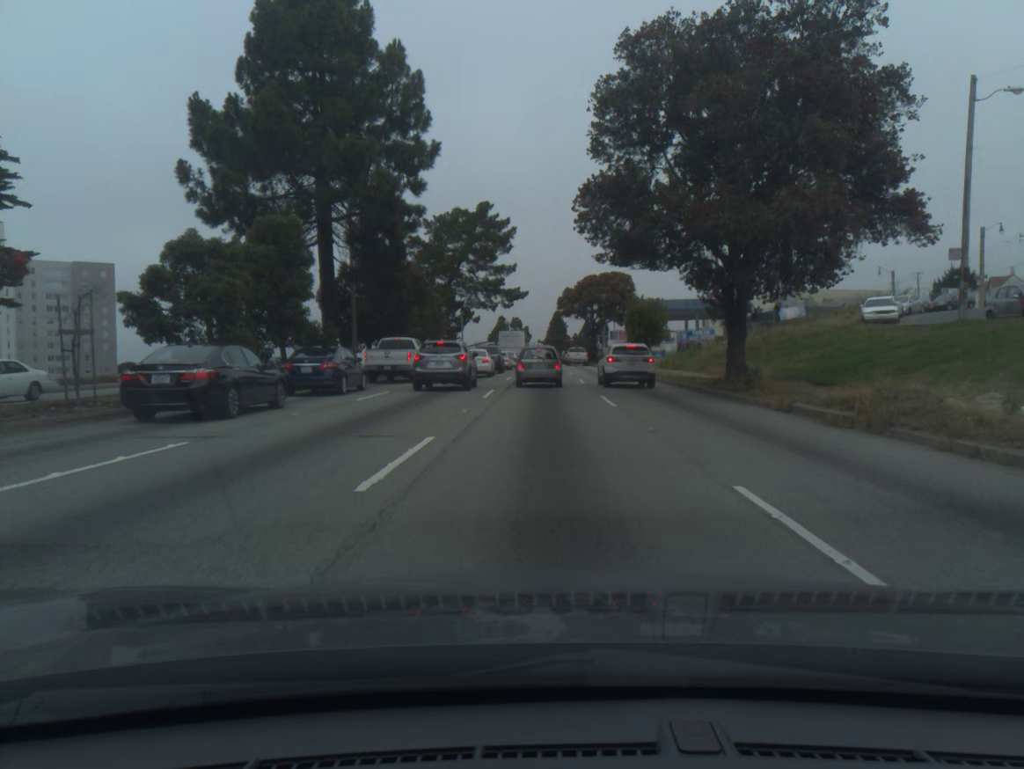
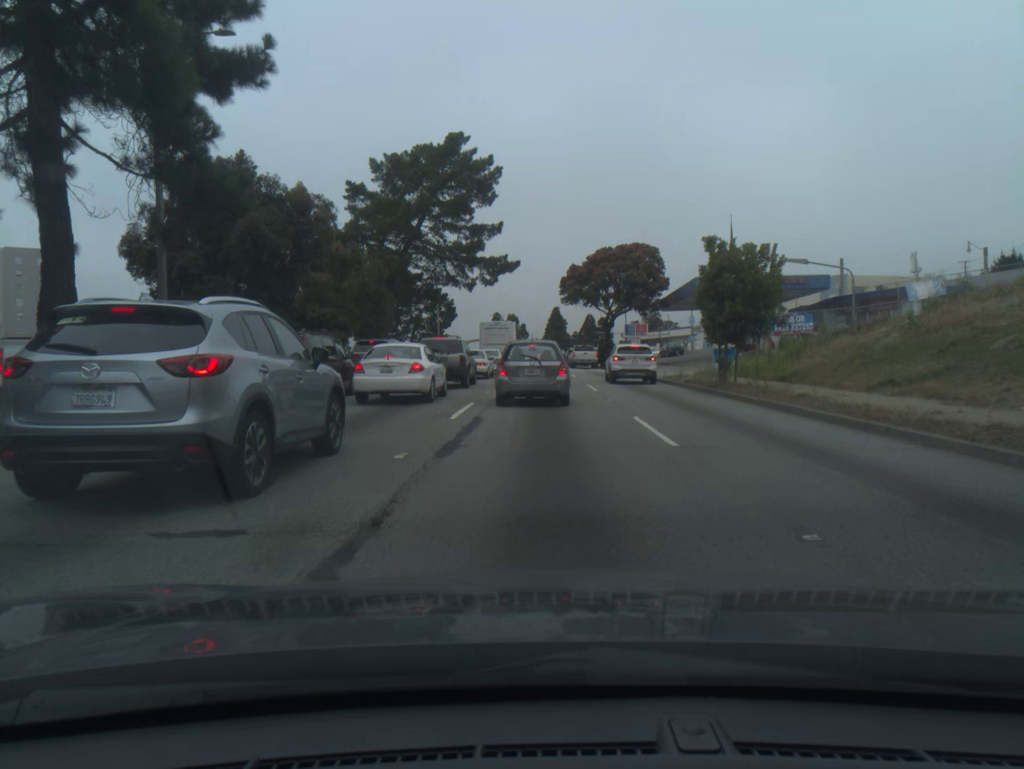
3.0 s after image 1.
(0.0, +21.9) m; 0°
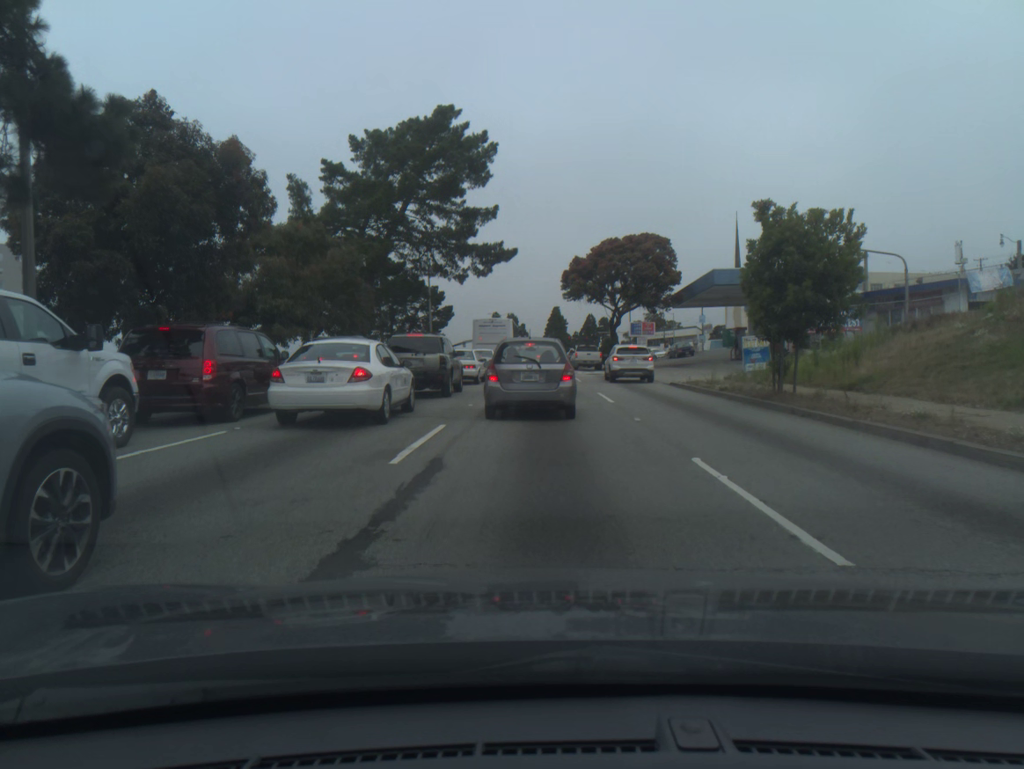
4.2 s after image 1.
(0.0, +5.5) m; 0°
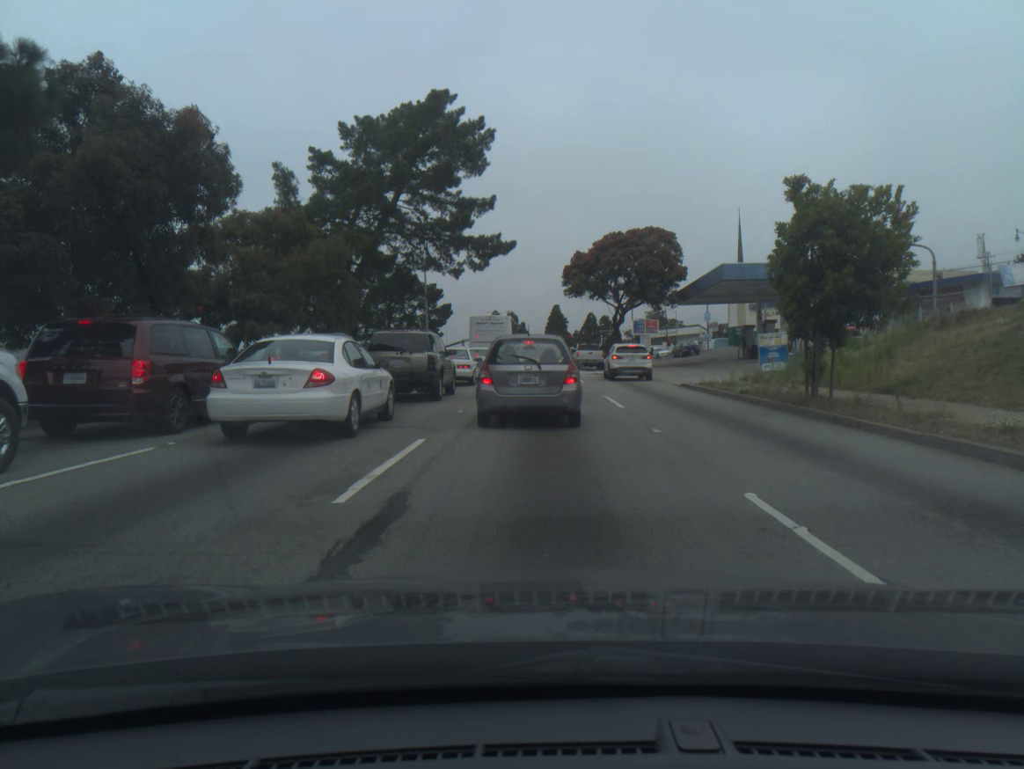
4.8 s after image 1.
(0.0, +2.3) m; 0°
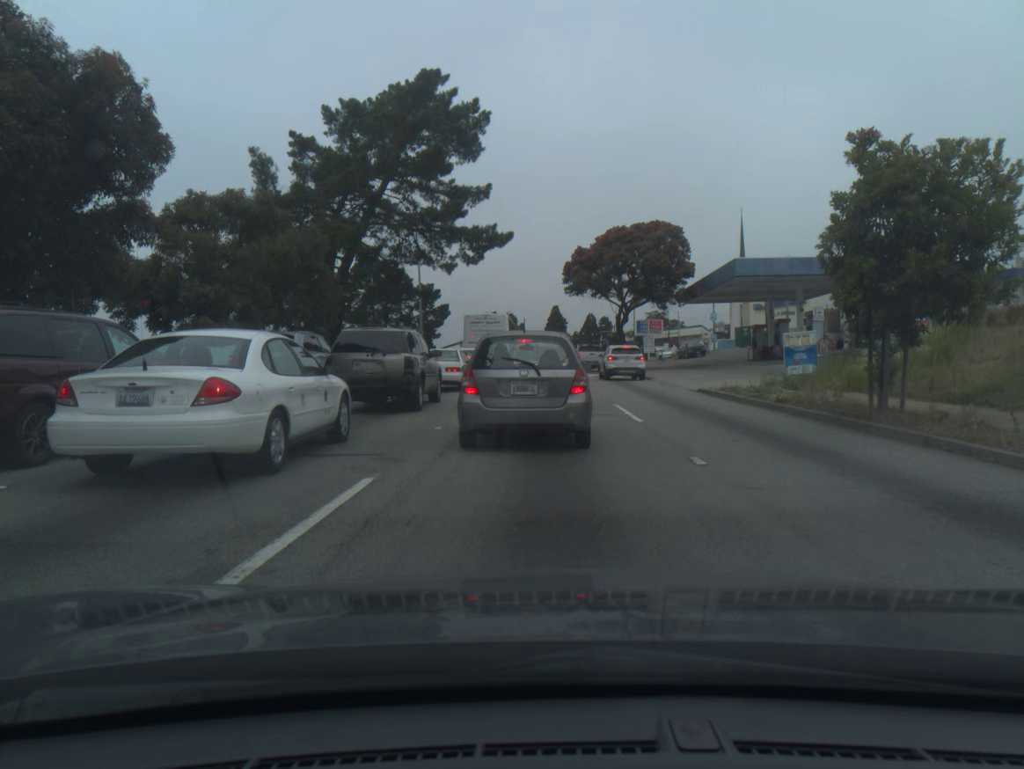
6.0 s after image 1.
(0.0, +3.3) m; 0°
